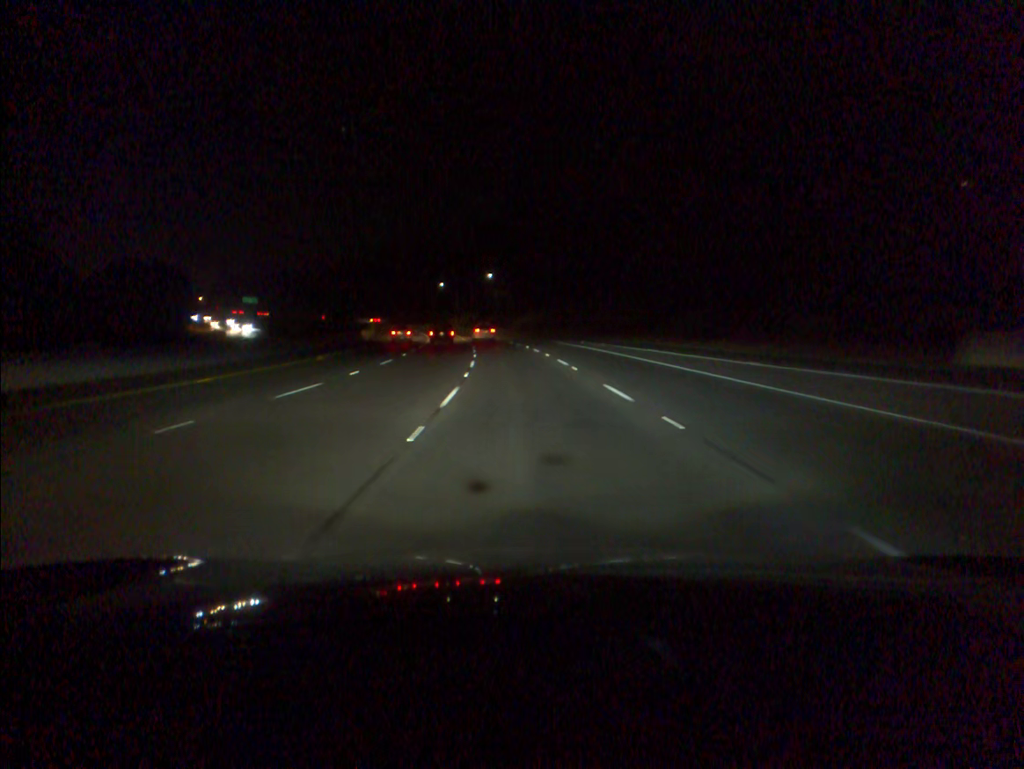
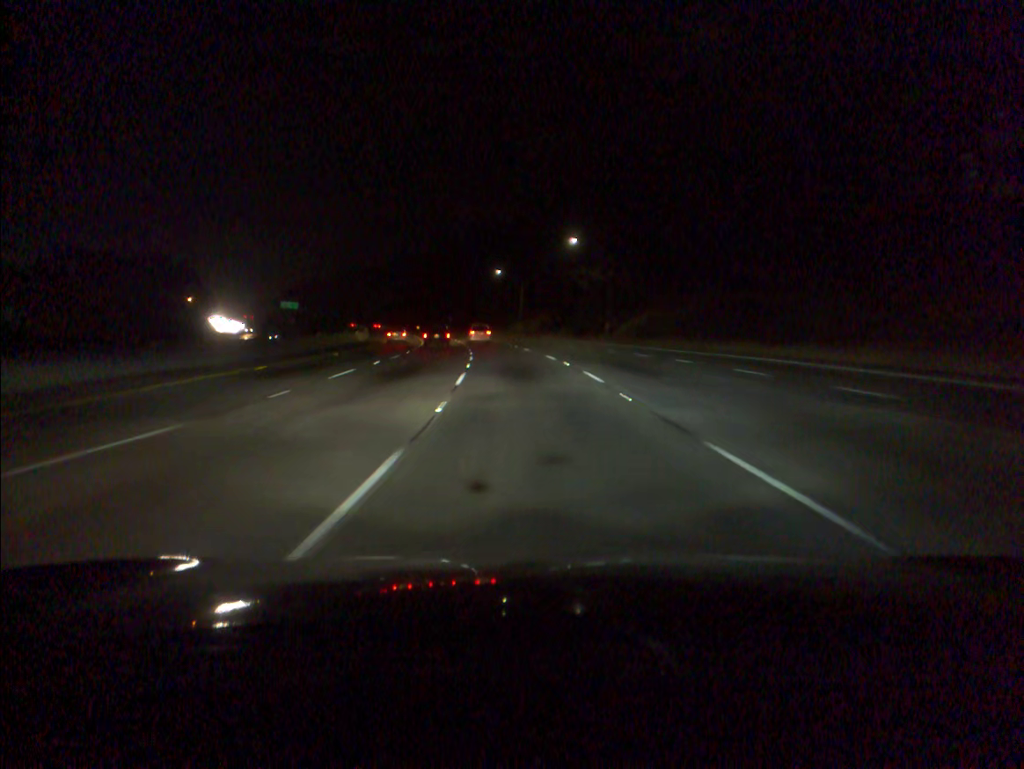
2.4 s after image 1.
(-3.3, +68.1) m; -6°
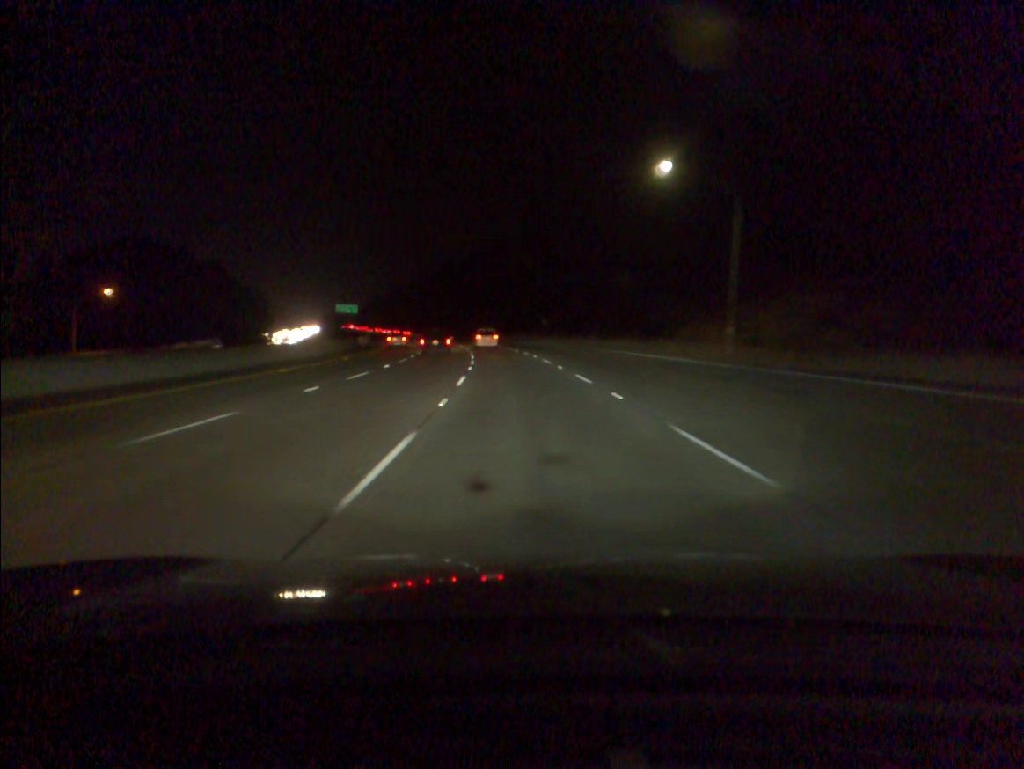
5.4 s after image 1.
(-5.9, +85.3) m; -8°
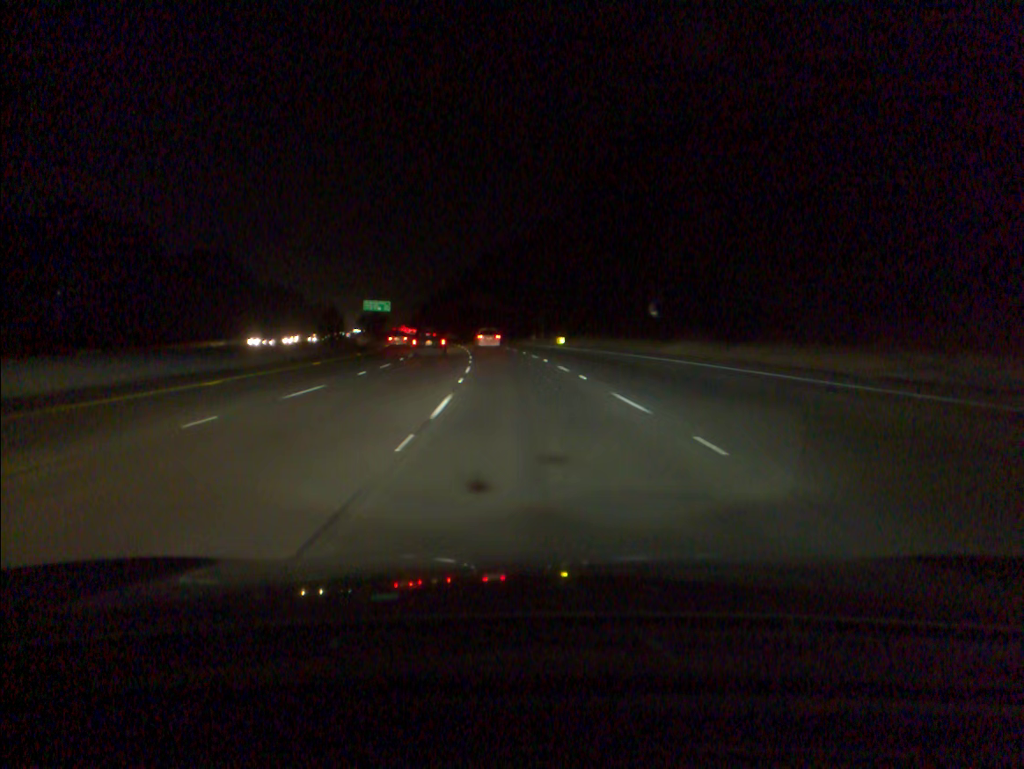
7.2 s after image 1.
(-2.0, +51.7) m; -5°
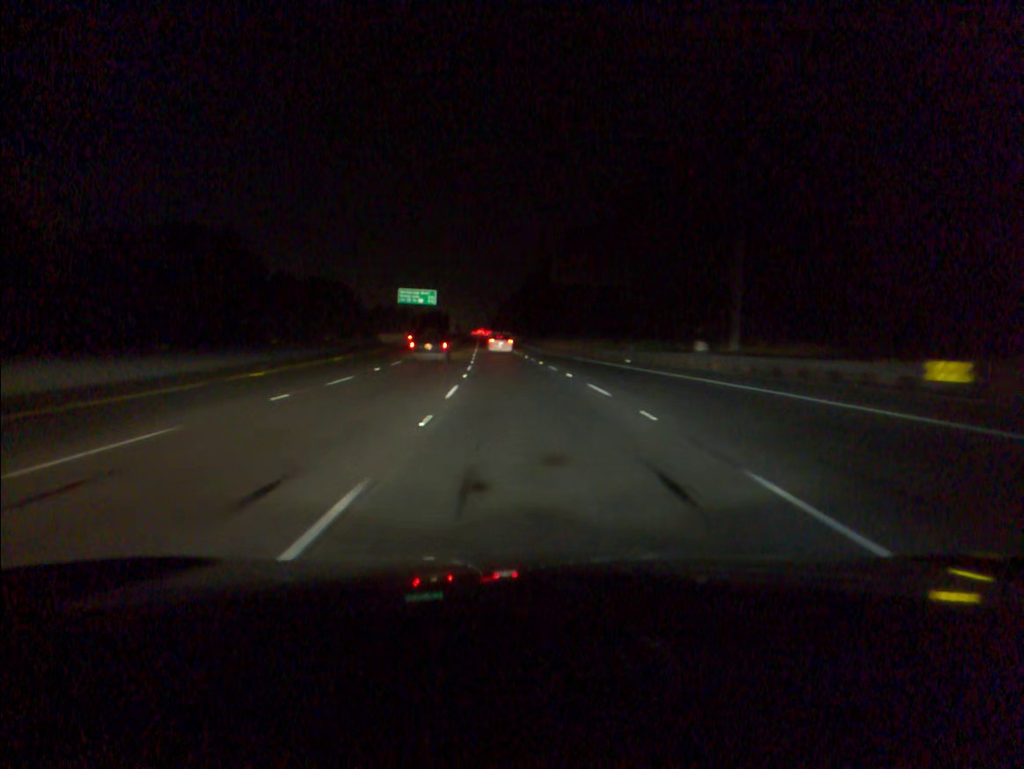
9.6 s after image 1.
(-3.7, +68.6) m; -6°
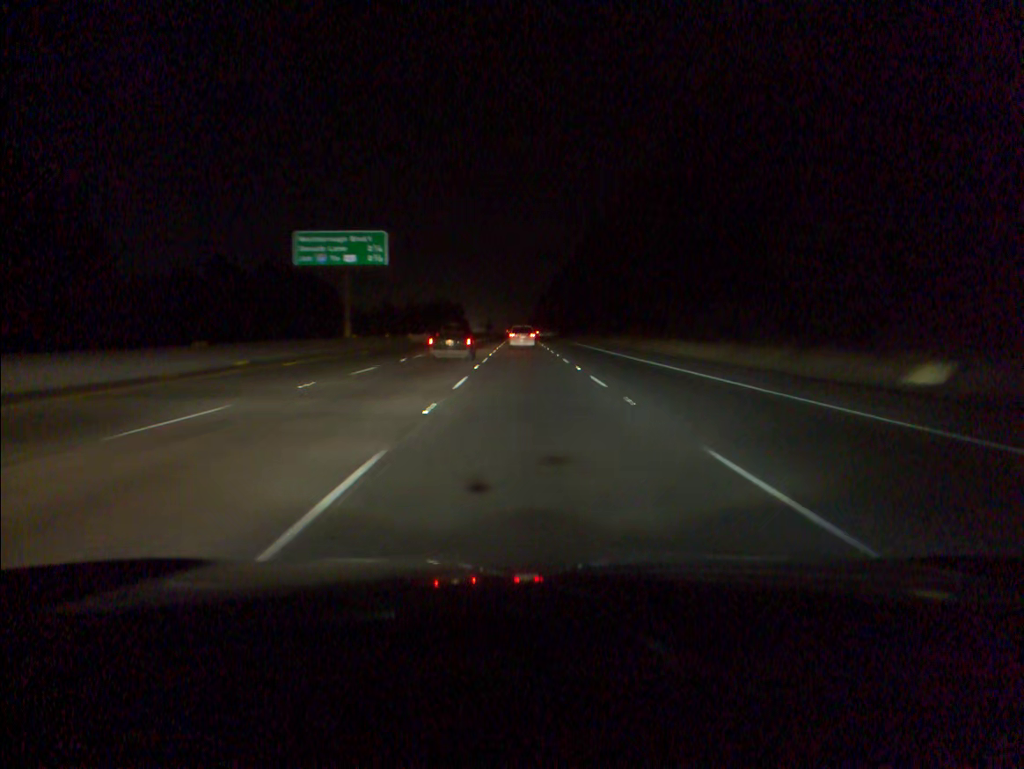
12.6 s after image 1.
(-3.5, +85.5) m; -3°
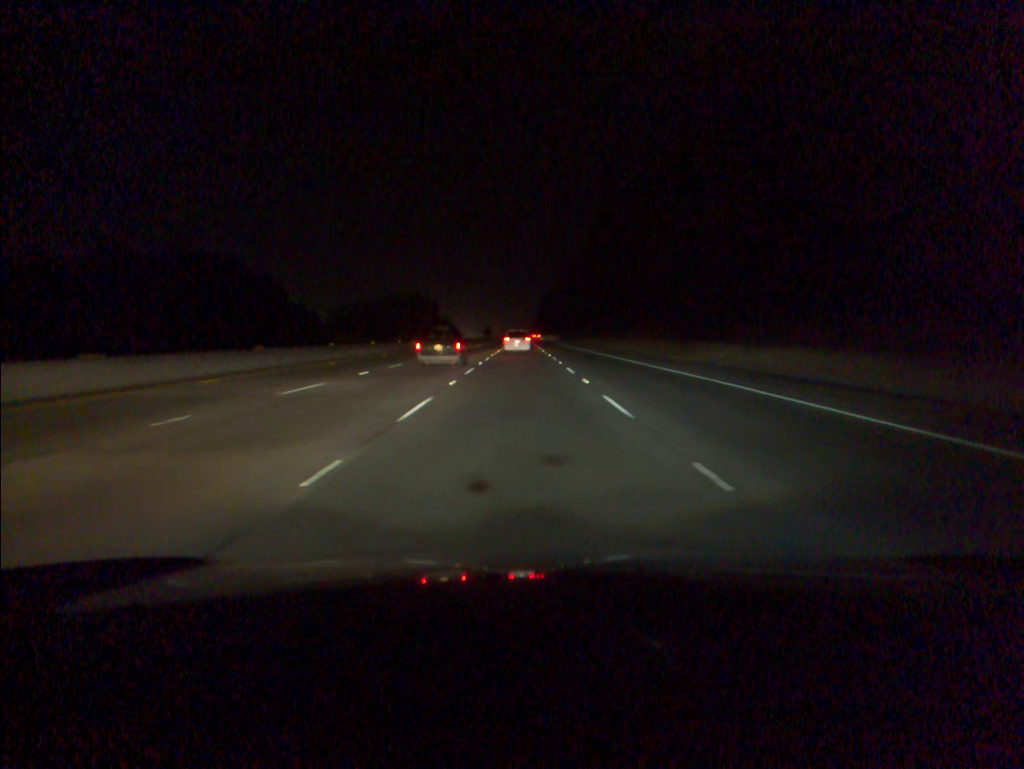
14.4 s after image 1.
(0.0, +50.8) m; 0°
